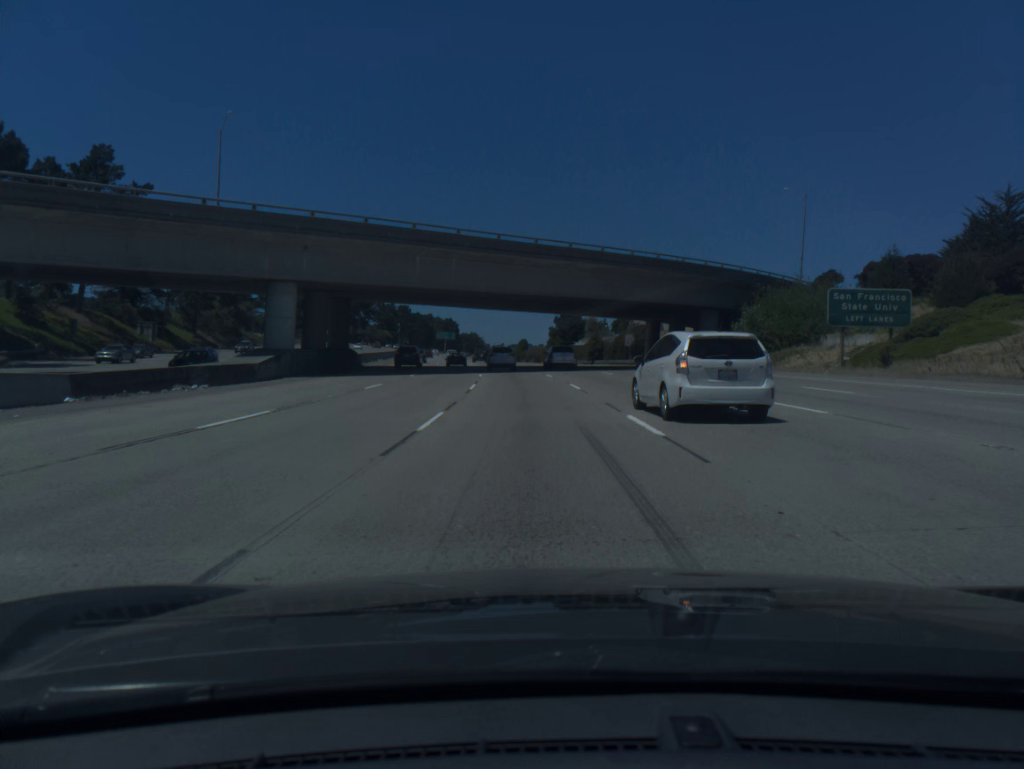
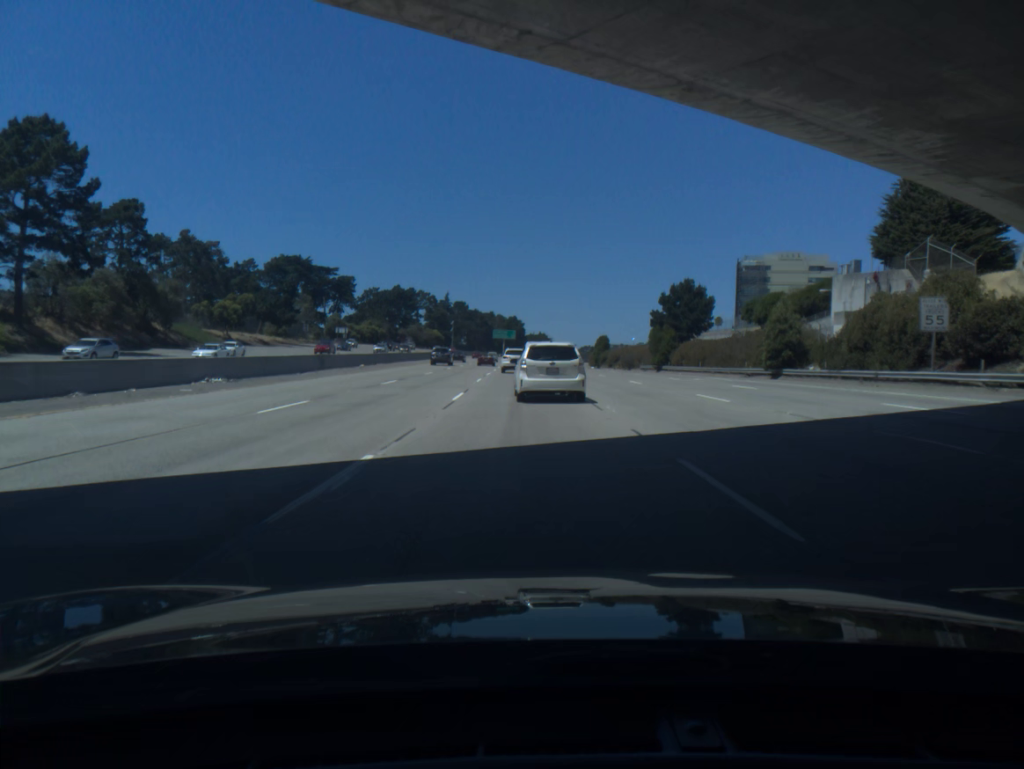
(-3.0, +63.0) m; -5°
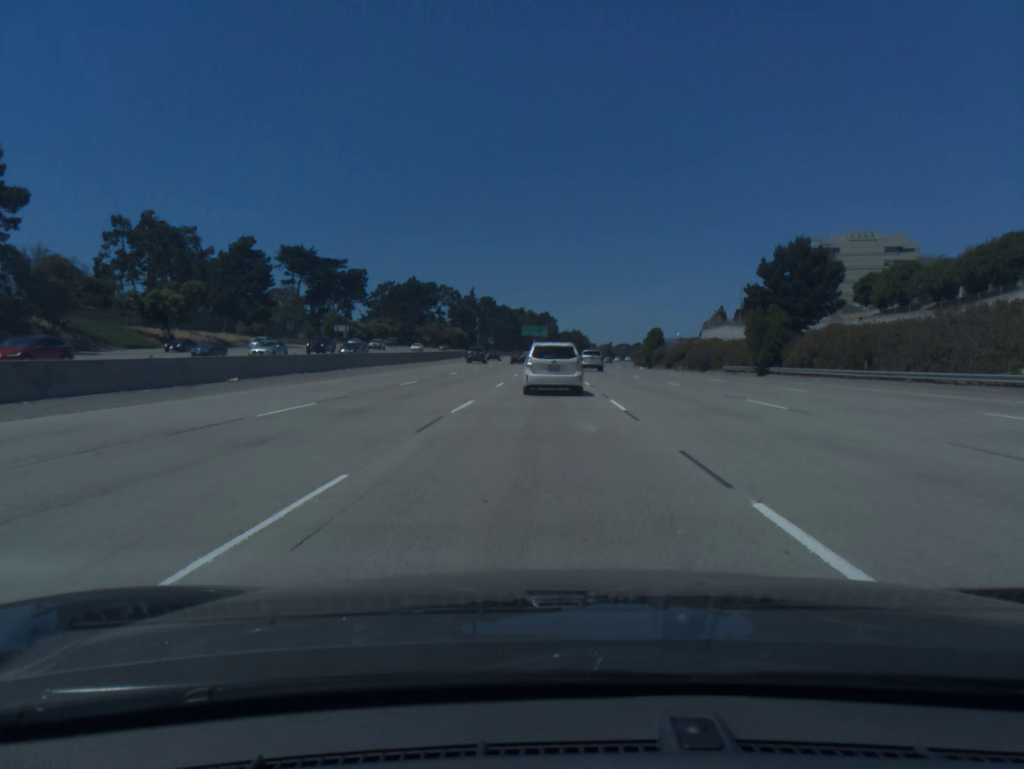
(-0.7, +31.3) m; -2°
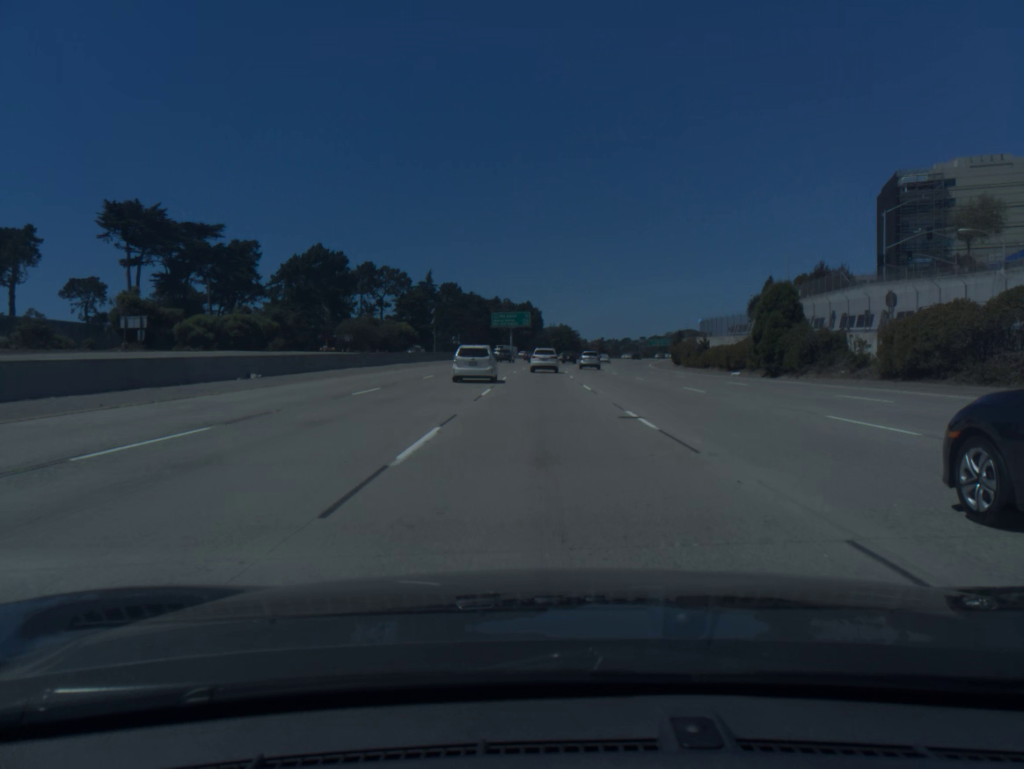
(+0.5, +77.3) m; +1°
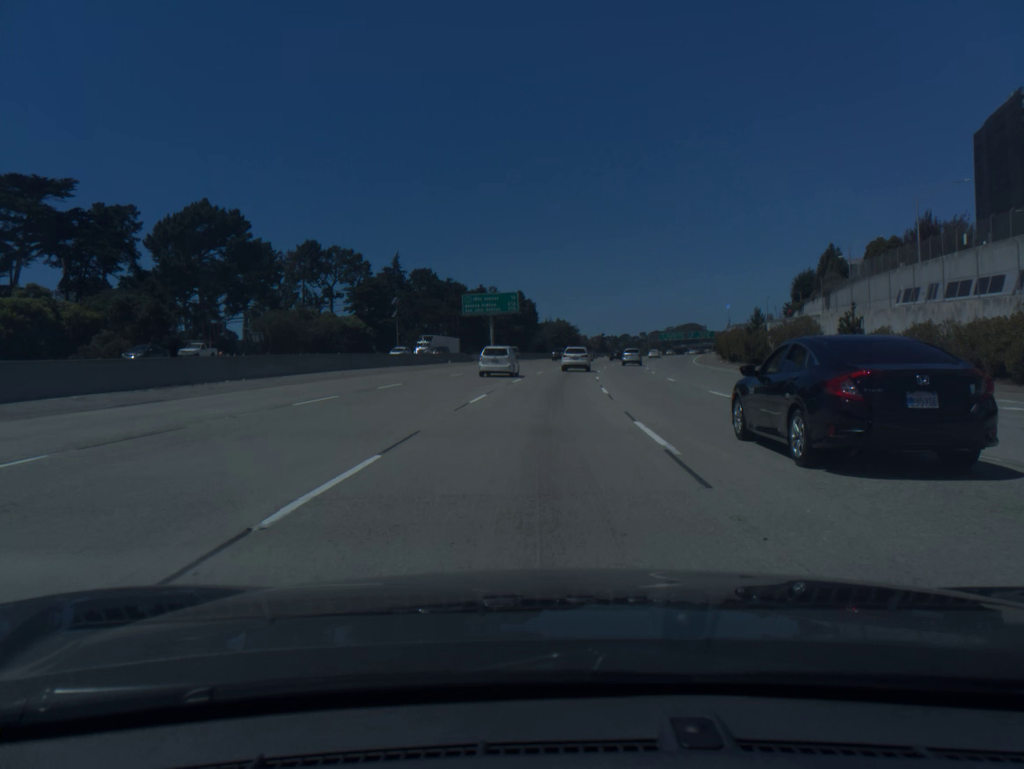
(+0.1, +45.9) m; 0°
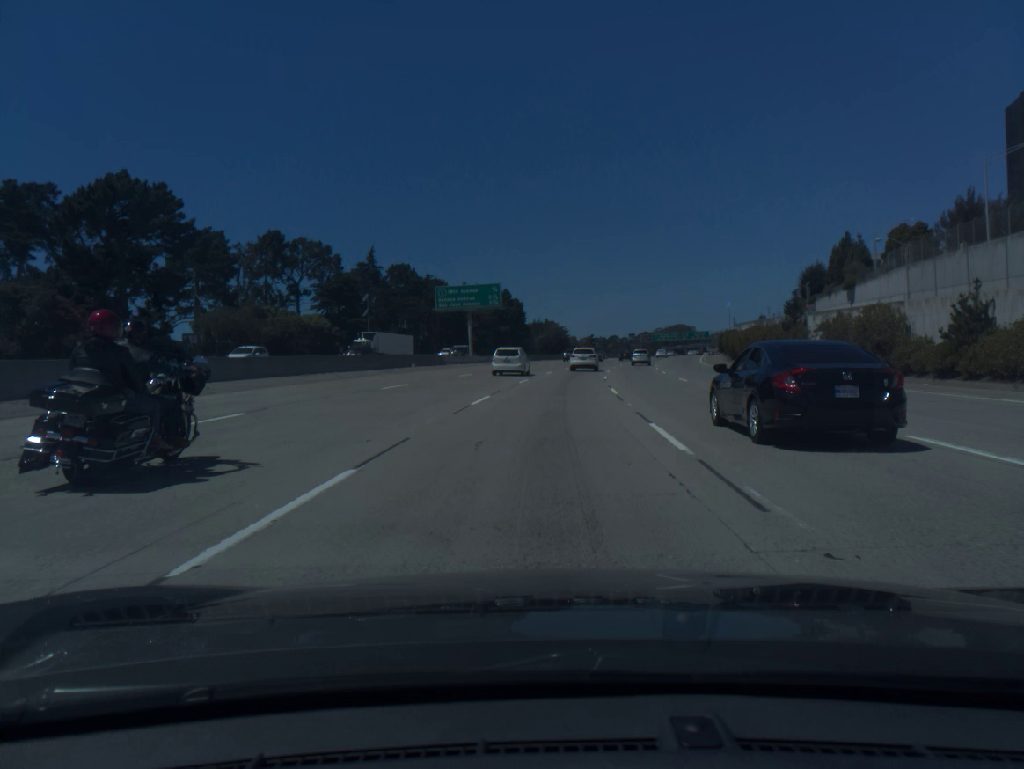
(+0.1, +15.2) m; +1°
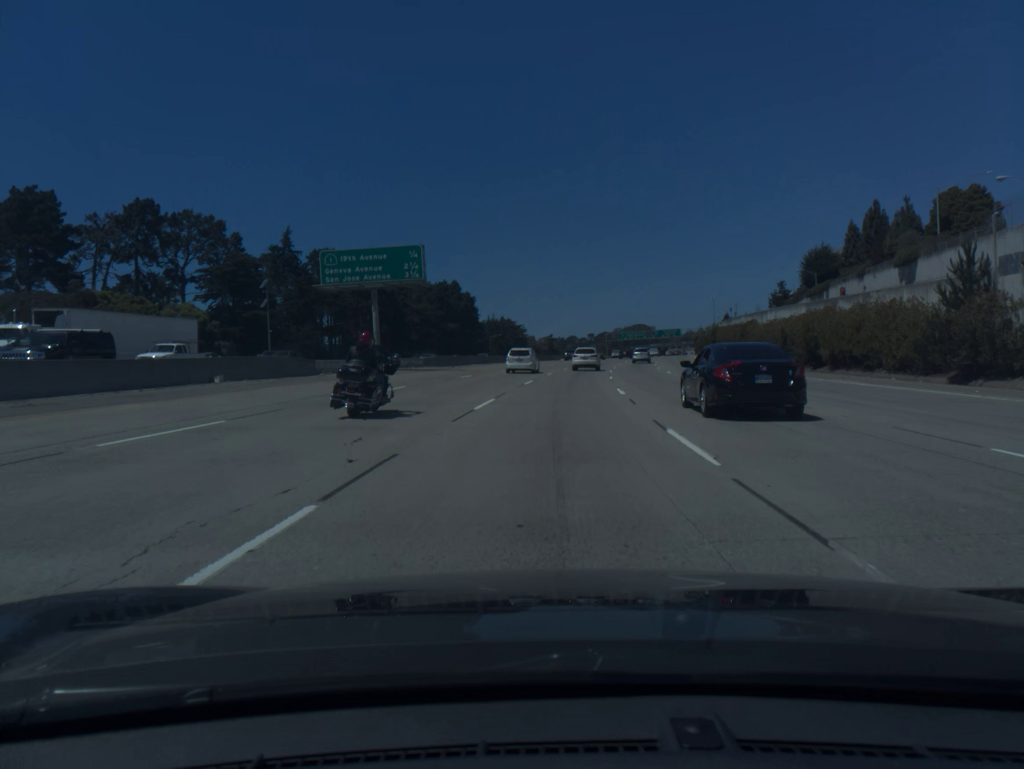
(+0.7, +30.4) m; +3°
